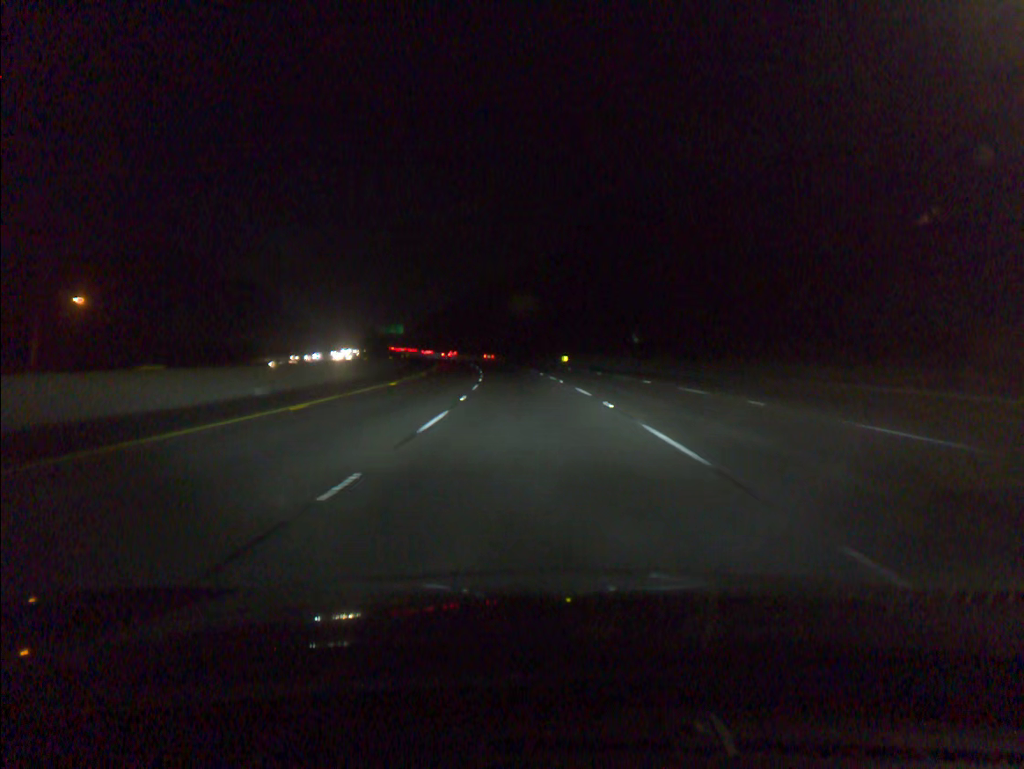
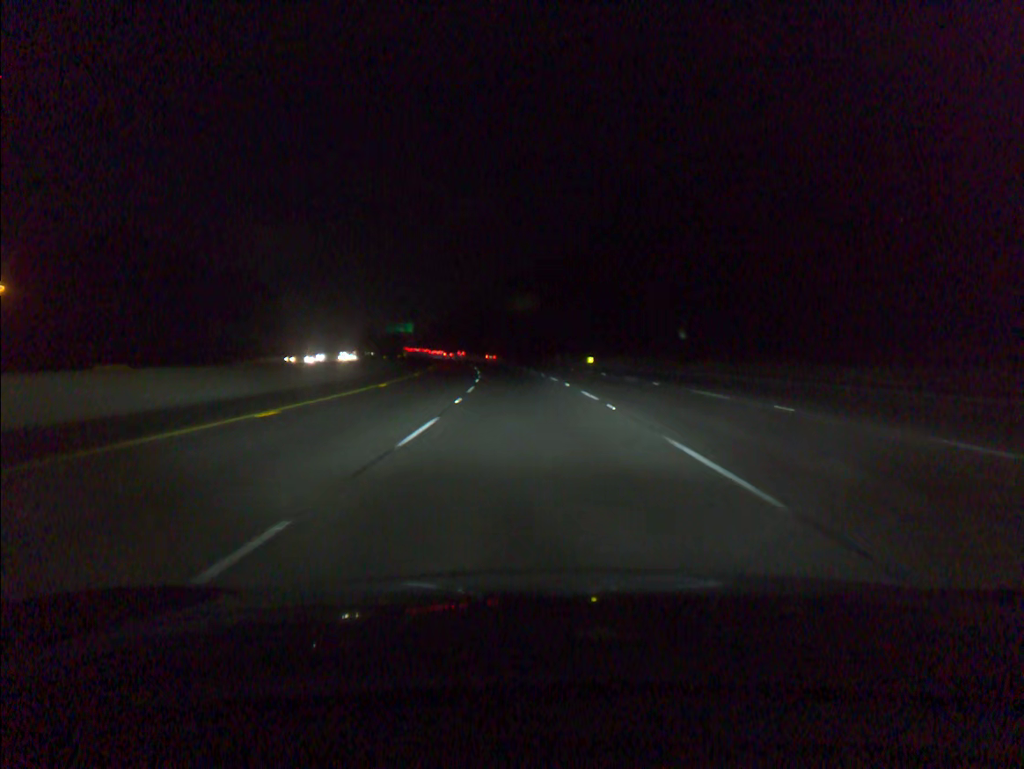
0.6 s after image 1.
(-0.2, +16.9) m; -1°
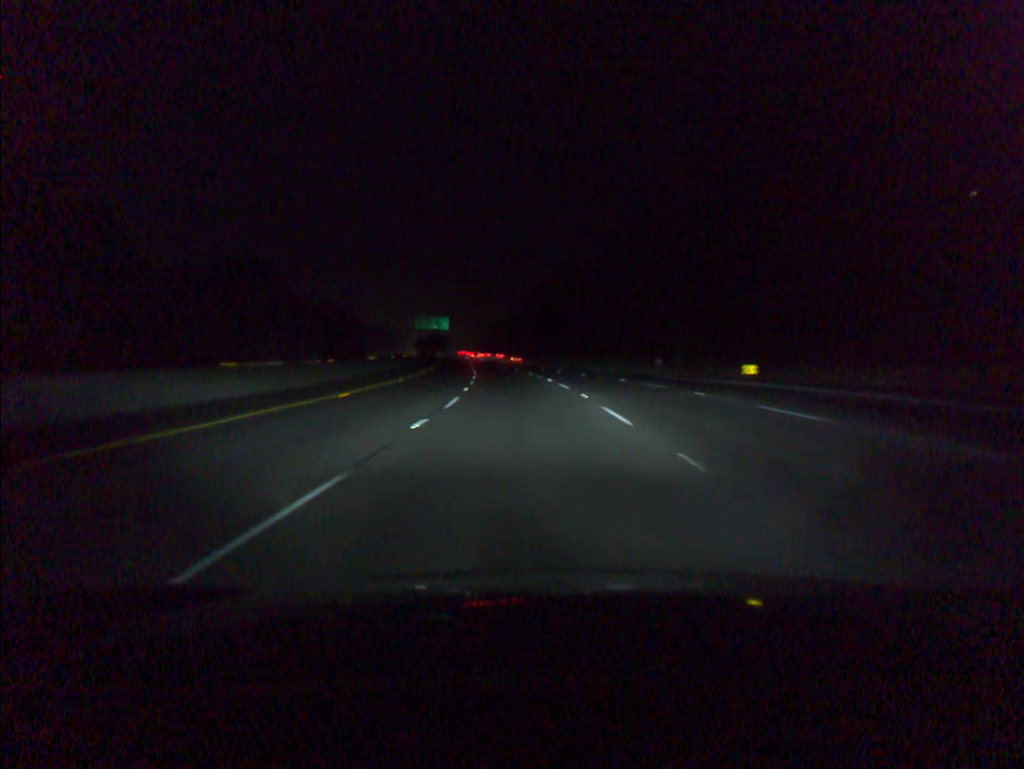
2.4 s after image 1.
(-2.0, +50.8) m; -5°
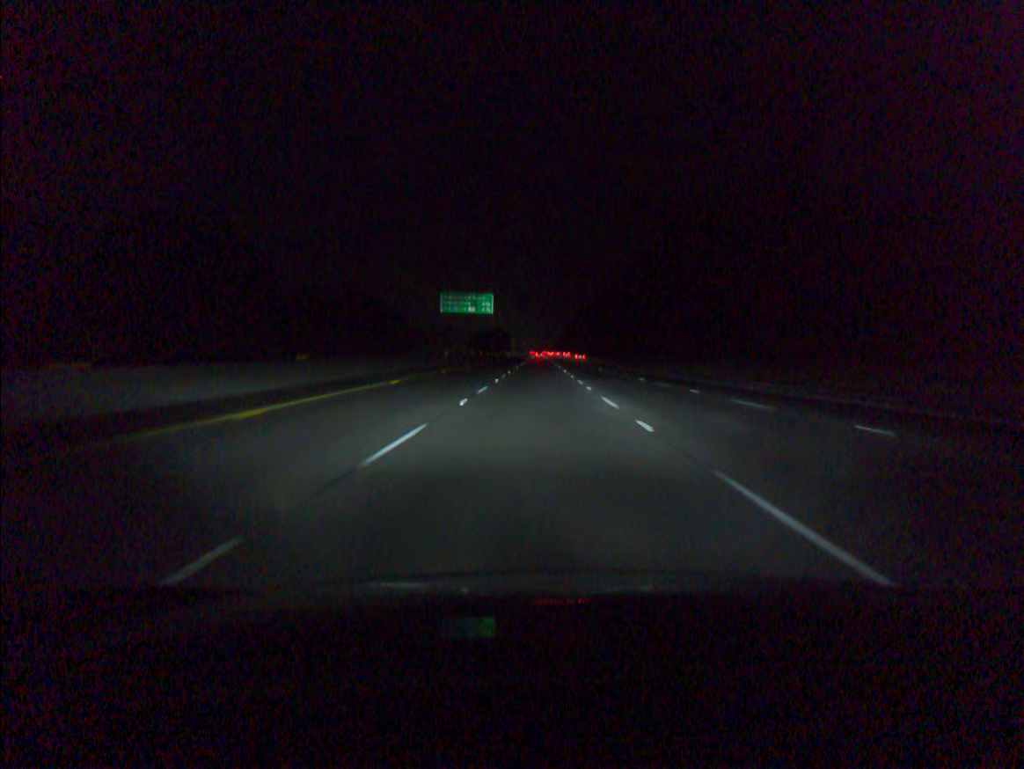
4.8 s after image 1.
(-3.7, +67.8) m; -6°
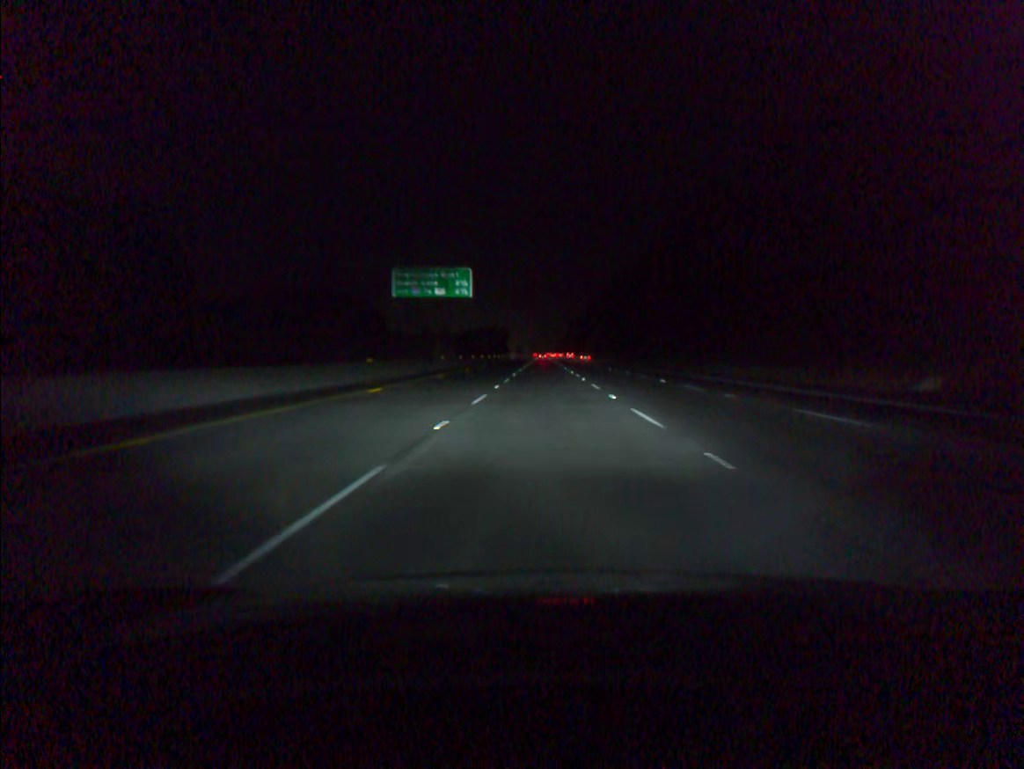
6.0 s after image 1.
(-0.2, +34.0) m; 0°
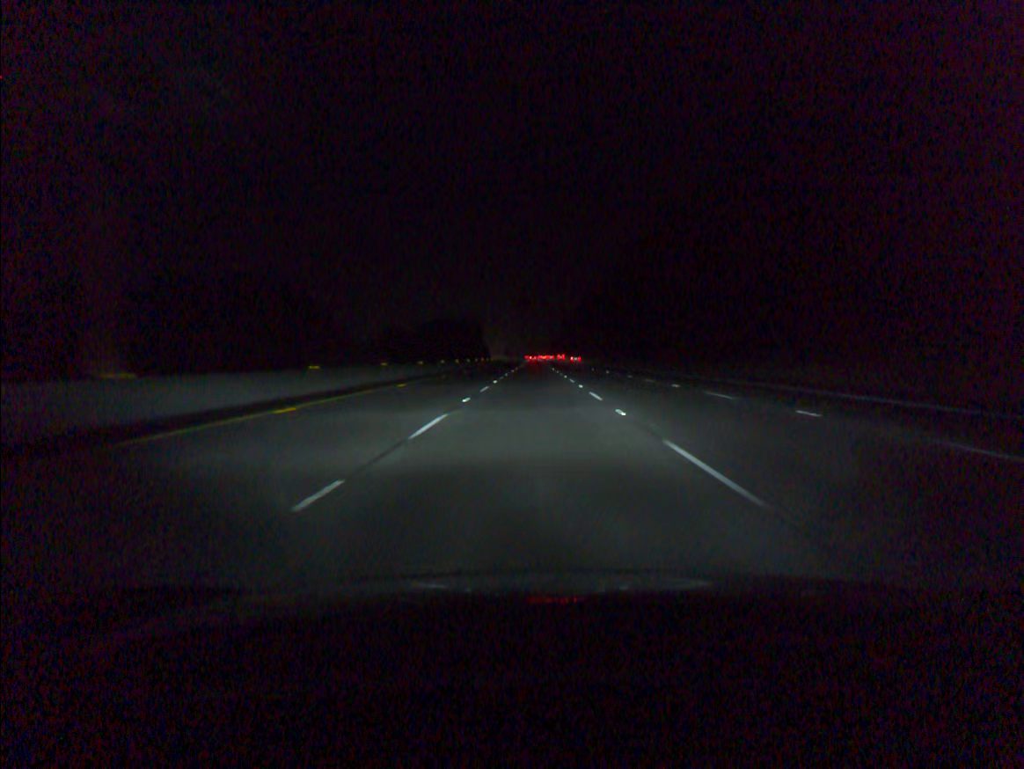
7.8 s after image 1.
(+0.4, +51.0) m; +1°
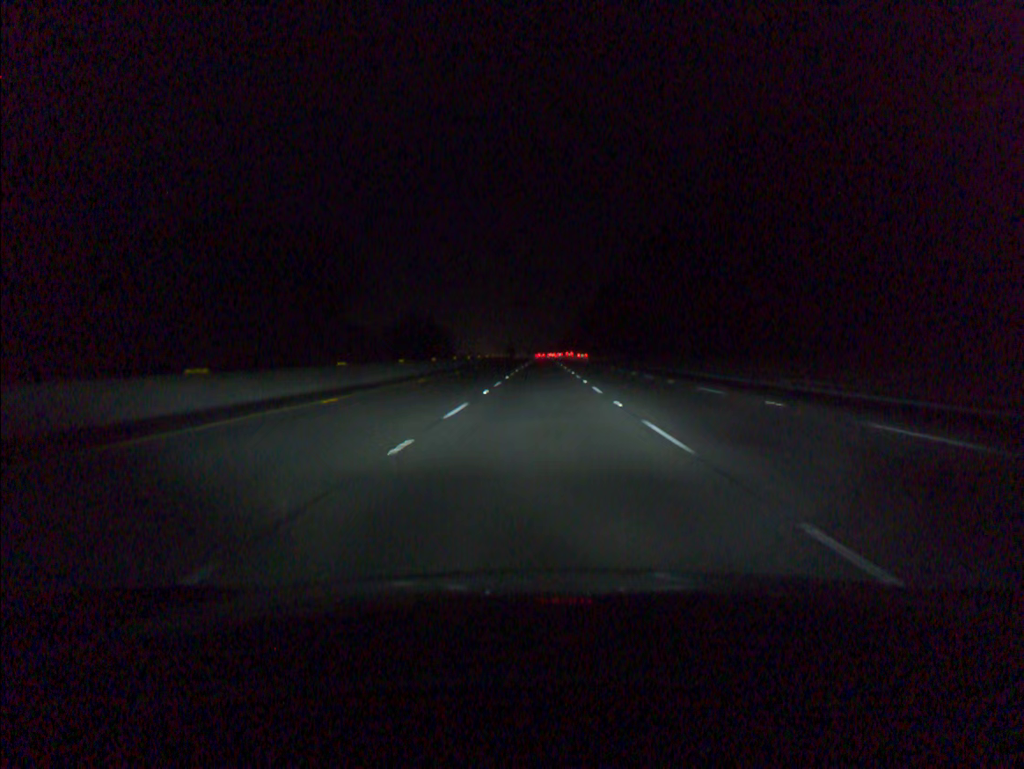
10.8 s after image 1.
(-0.7, +84.7) m; -1°
